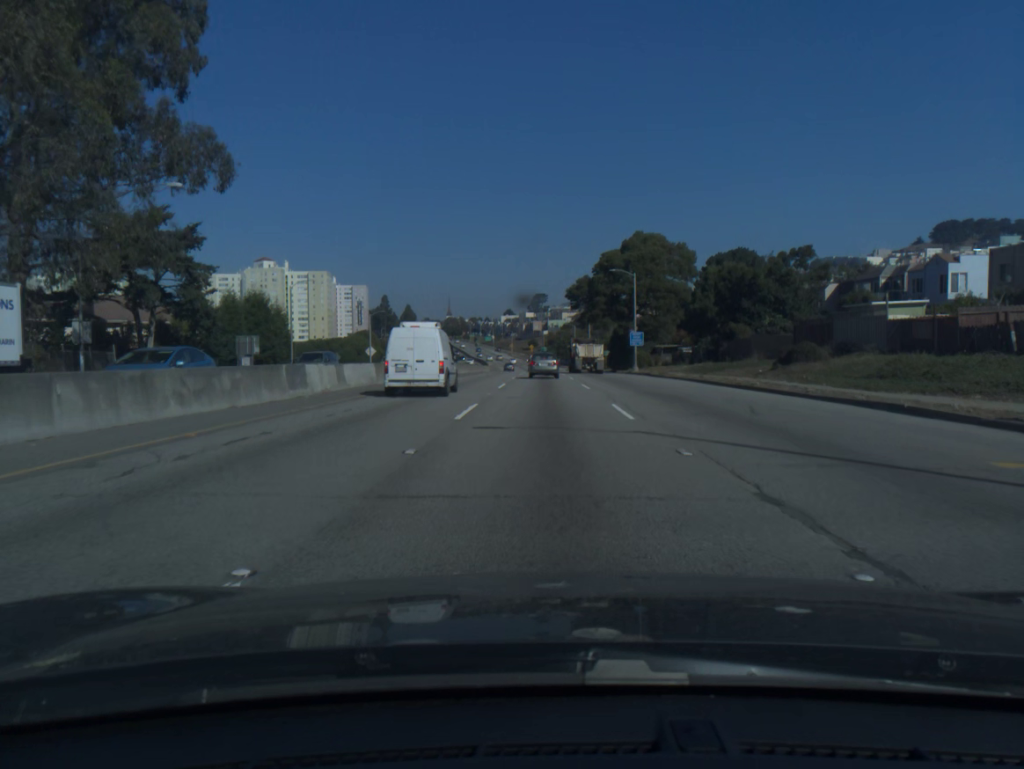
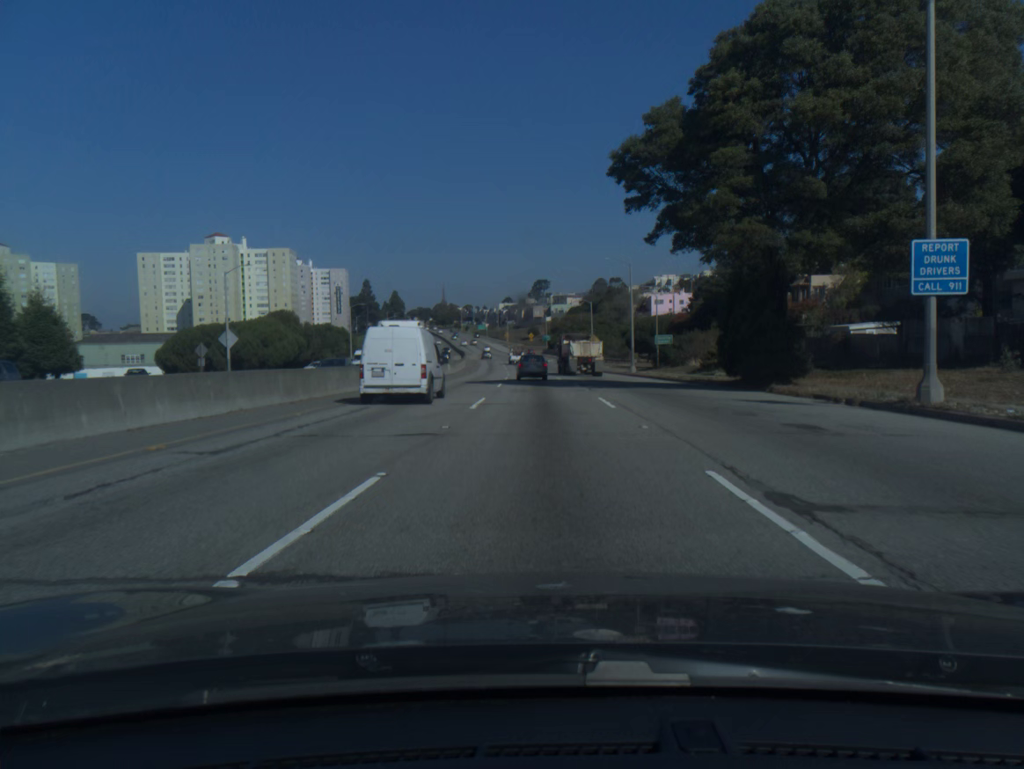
(+0.1, +55.5) m; 0°
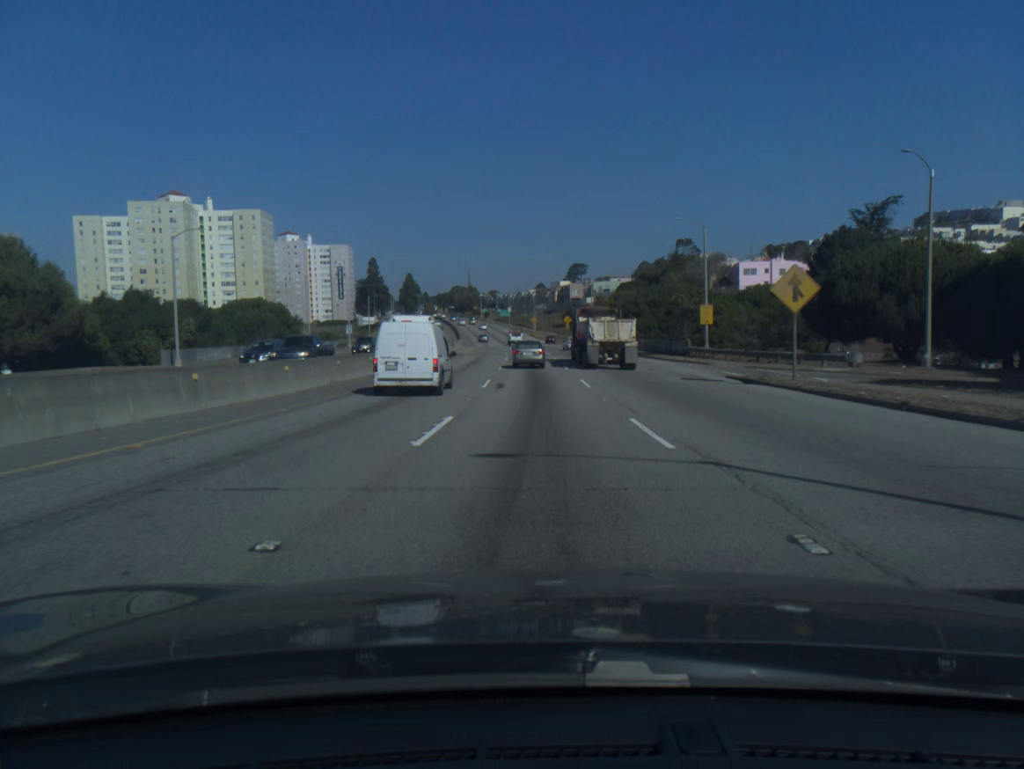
(-1.3, +67.4) m; -3°
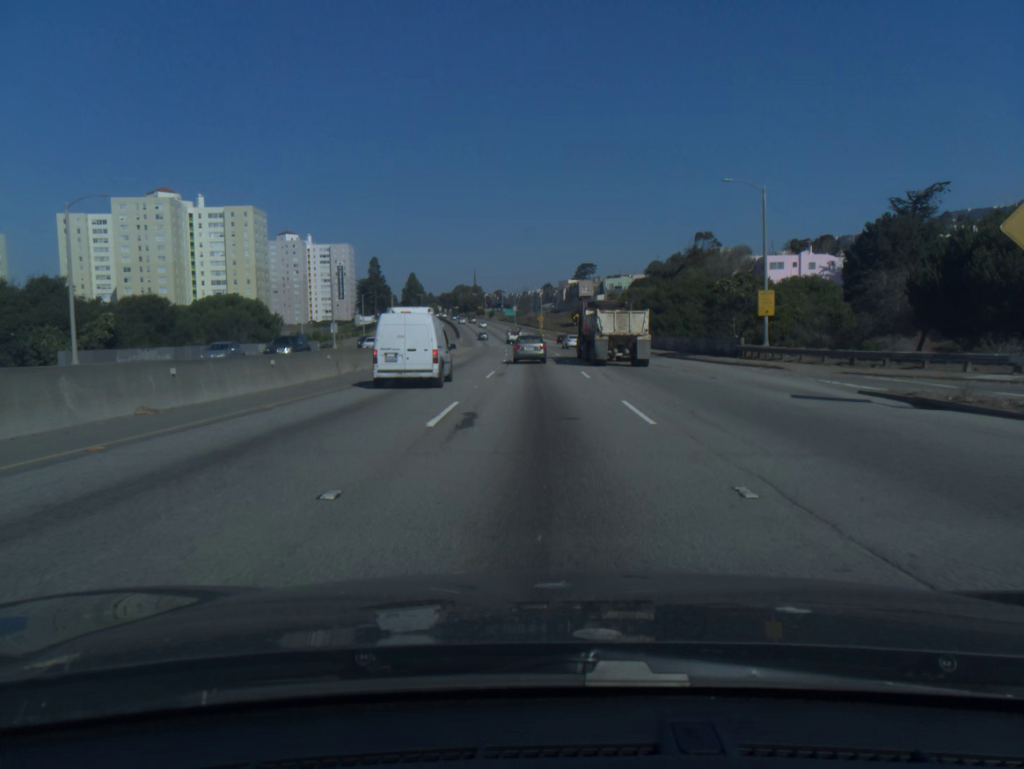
(-0.1, +13.2) m; 0°
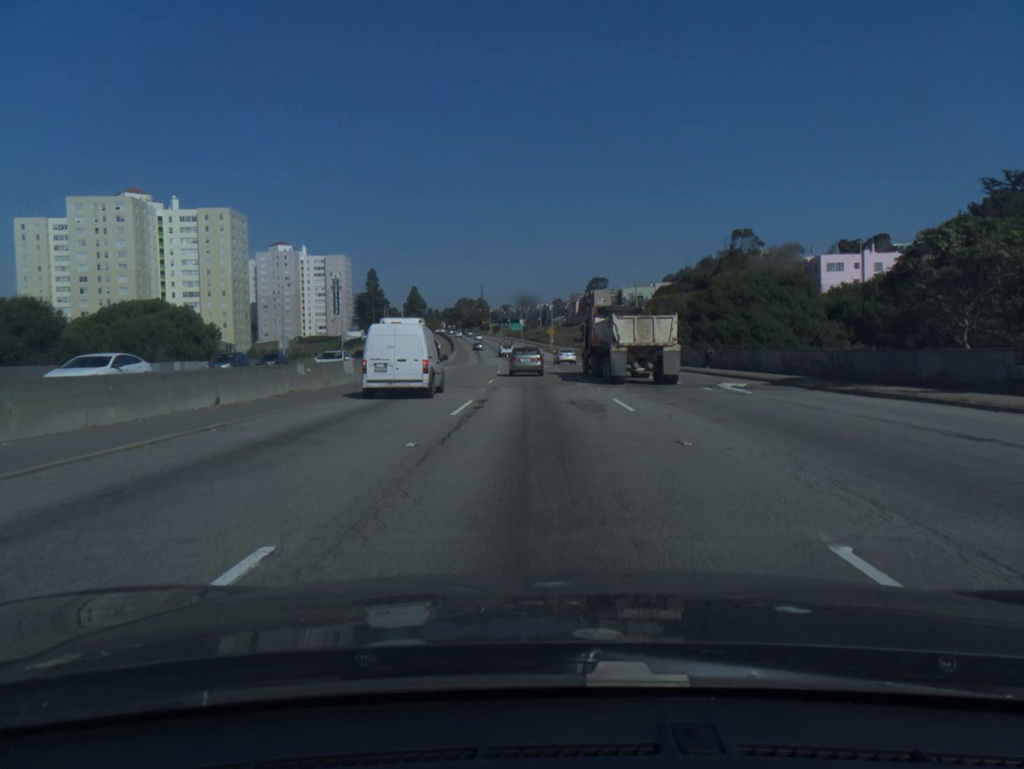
(-0.2, +25.9) m; -1°
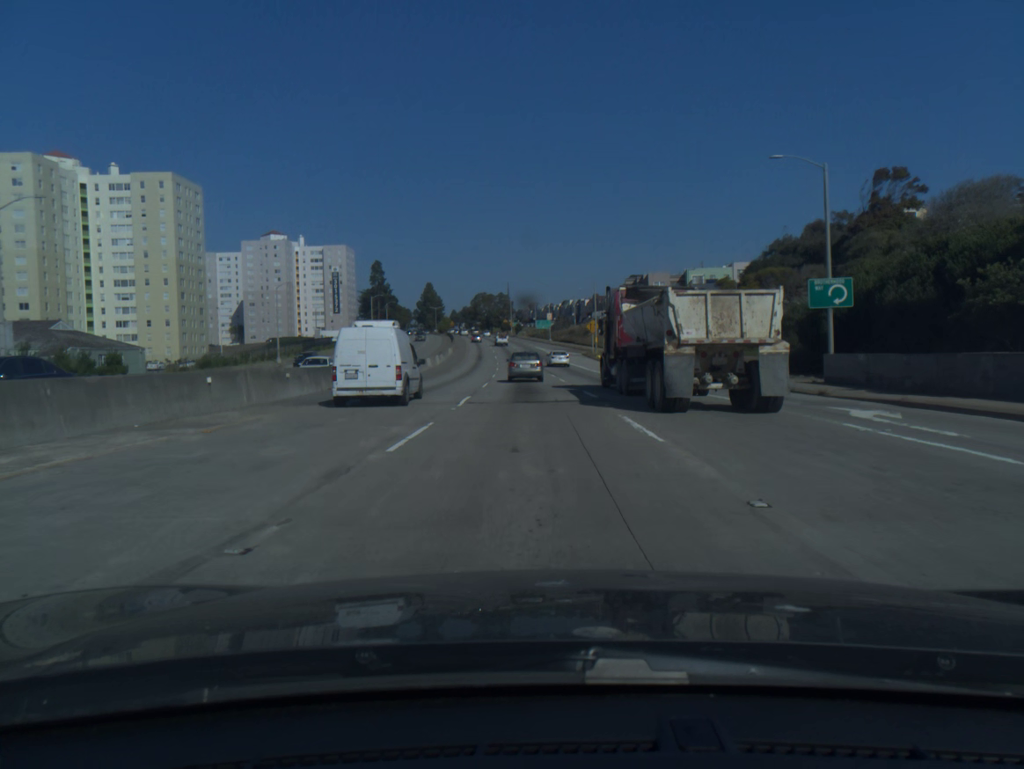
(-0.8, +49.7) m; -2°
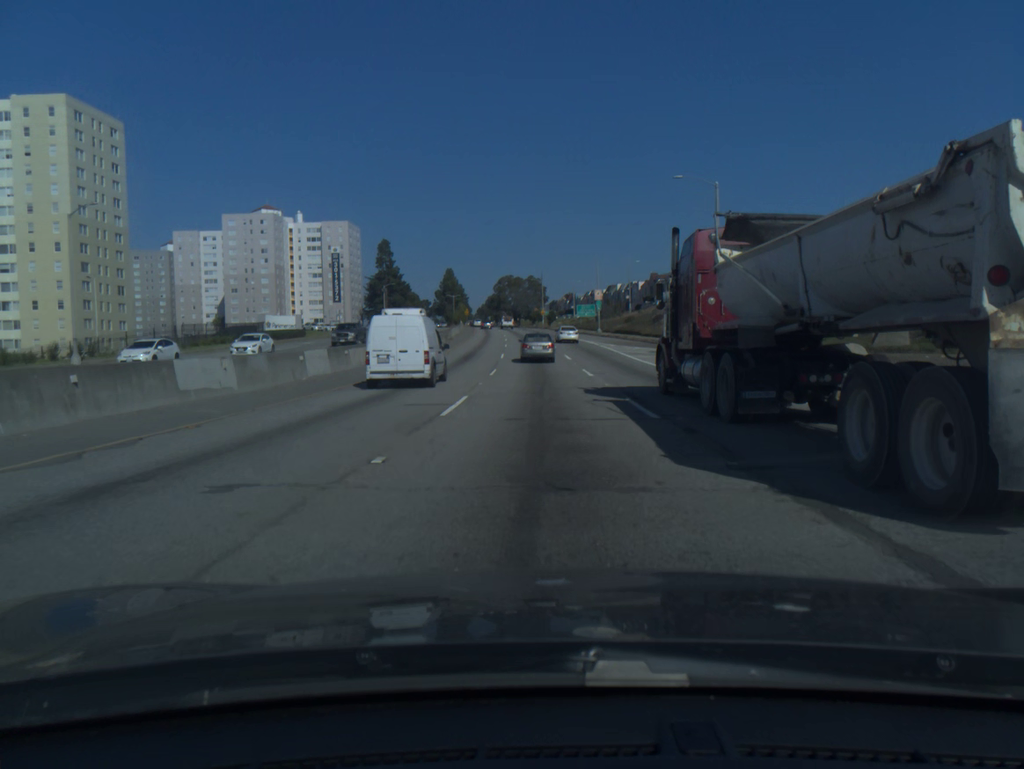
(-1.2, +48.4) m; -3°
